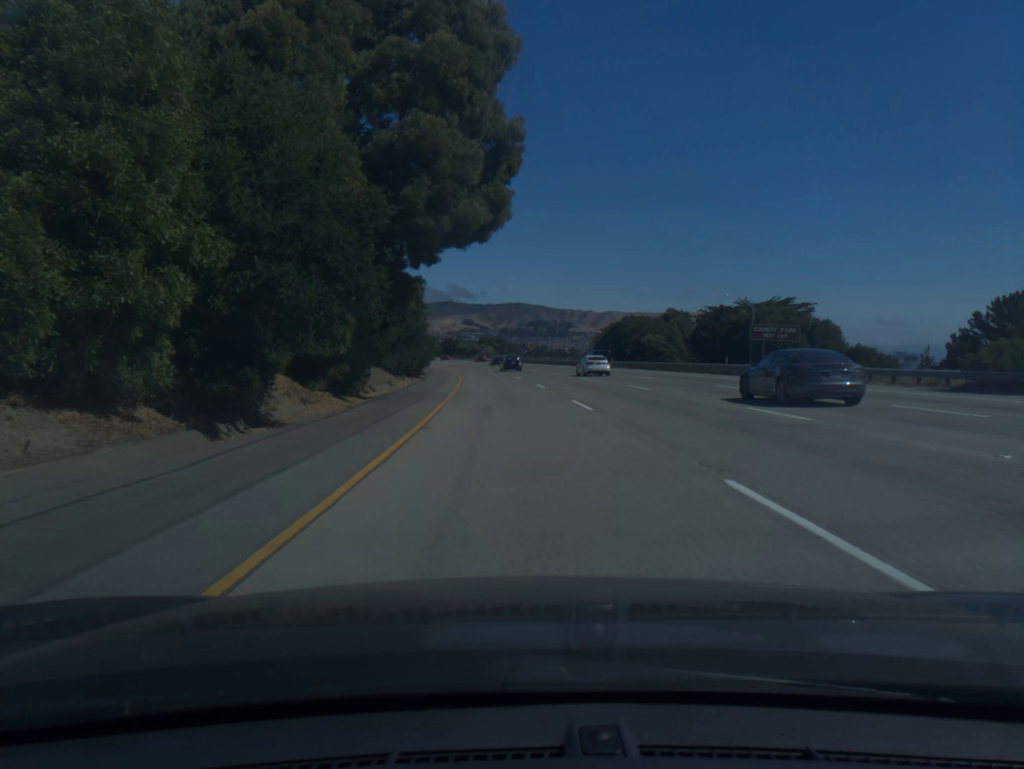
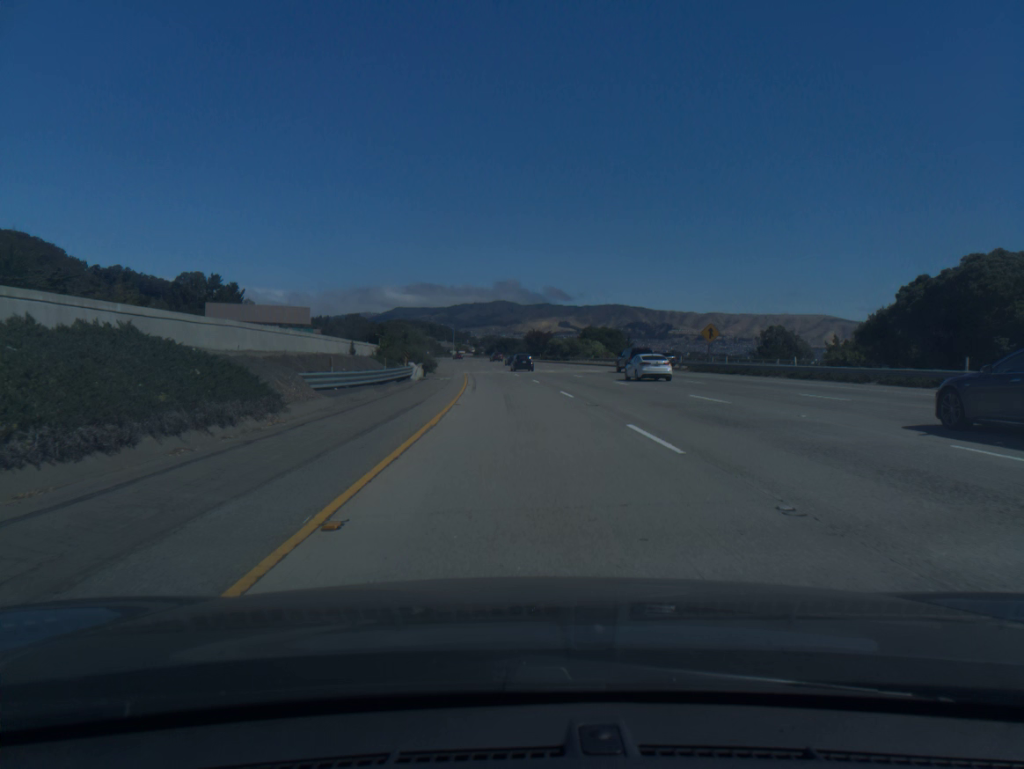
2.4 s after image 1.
(-5.2, +80.6) m; -7°
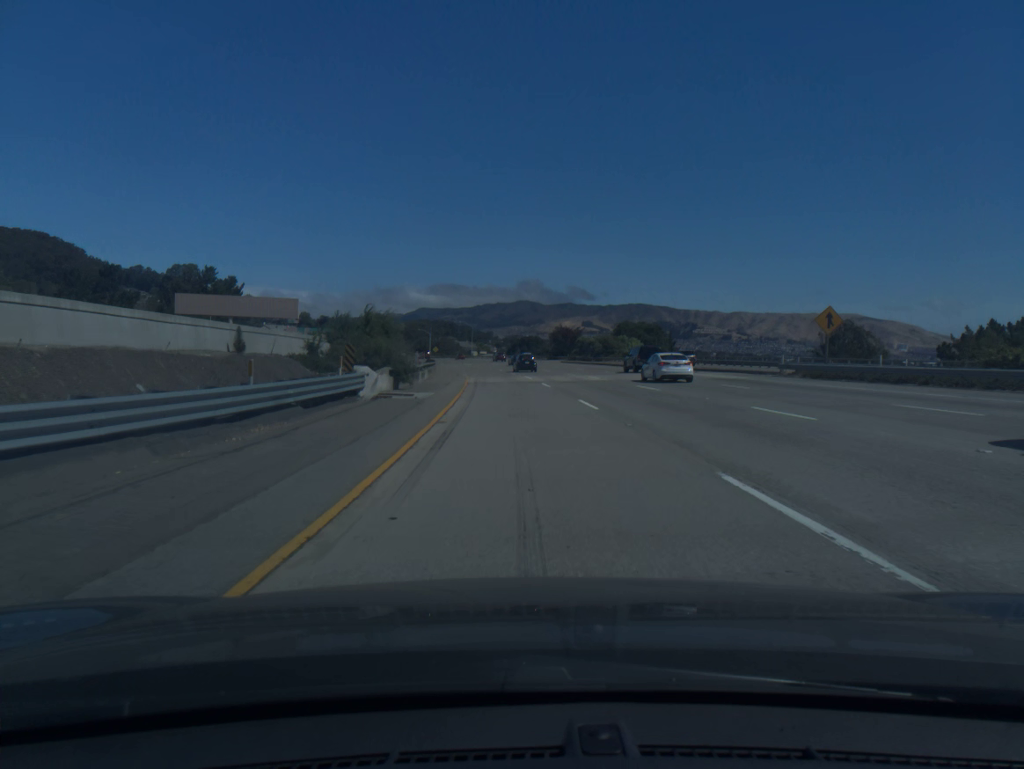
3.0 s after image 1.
(-0.3, +20.2) m; -2°
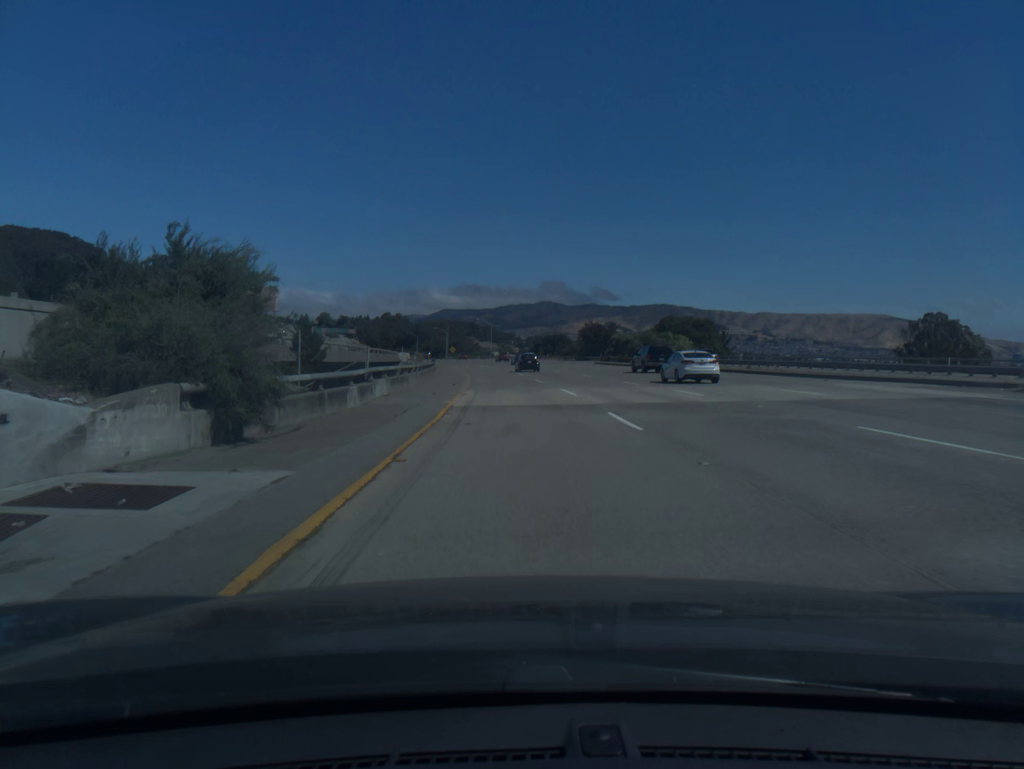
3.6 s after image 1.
(-0.3, +20.2) m; -2°
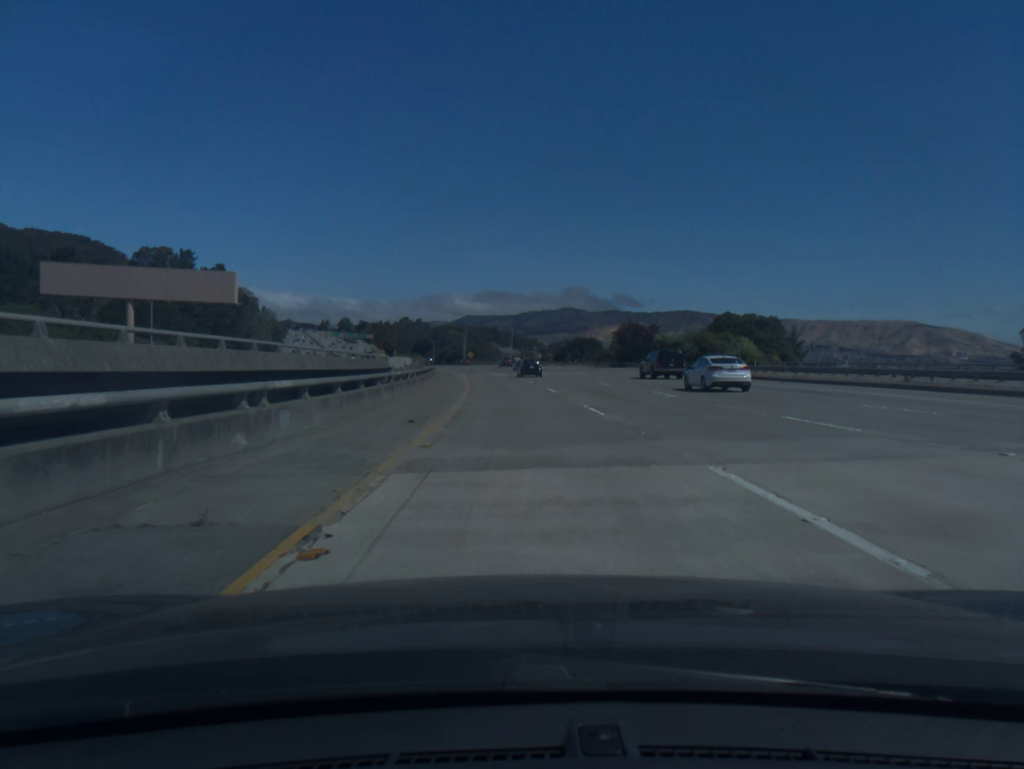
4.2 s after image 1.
(-0.3, +20.2) m; -2°
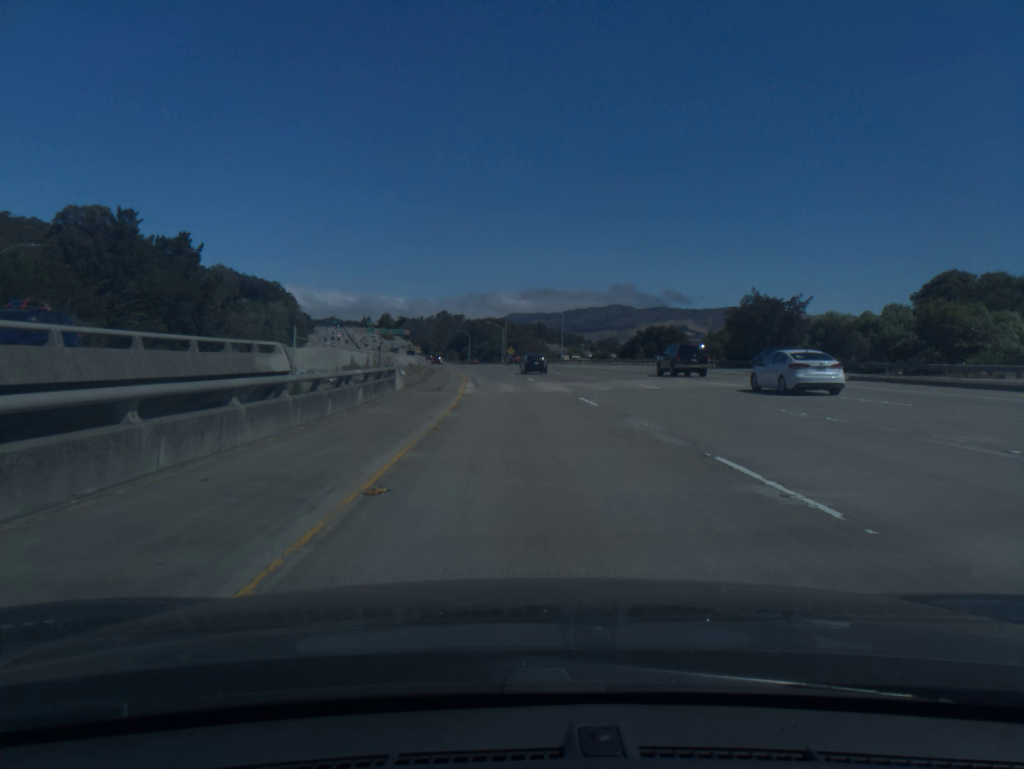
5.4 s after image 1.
(-1.1, +40.5) m; -3°
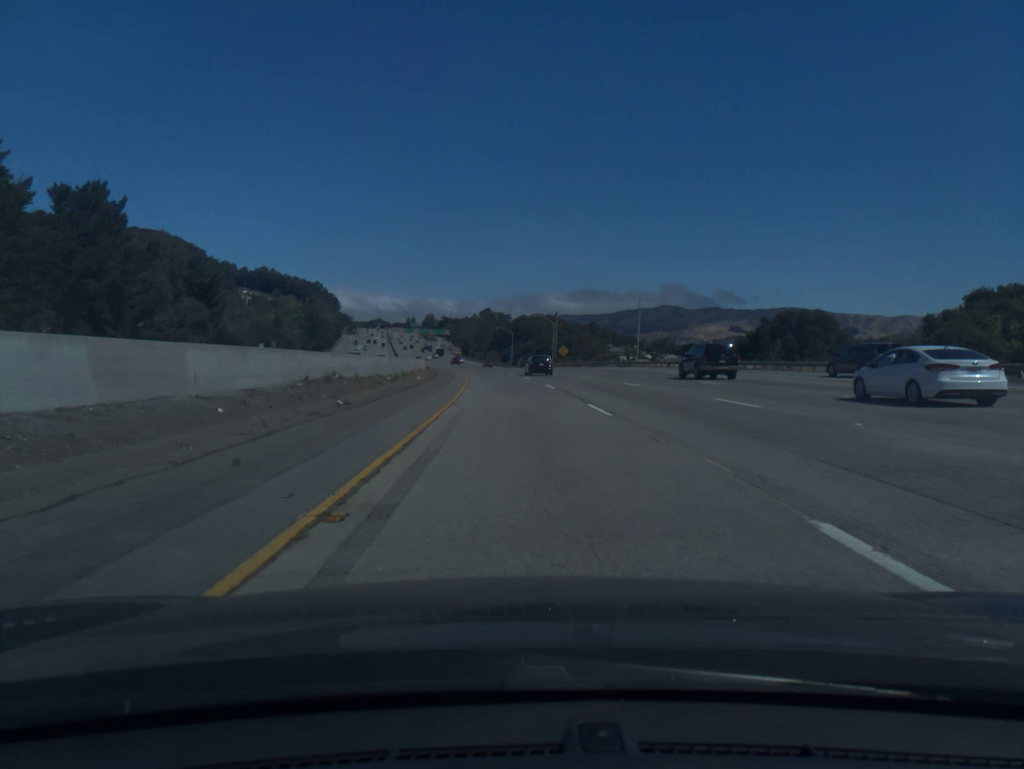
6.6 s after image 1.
(-1.2, +40.4) m; -3°
